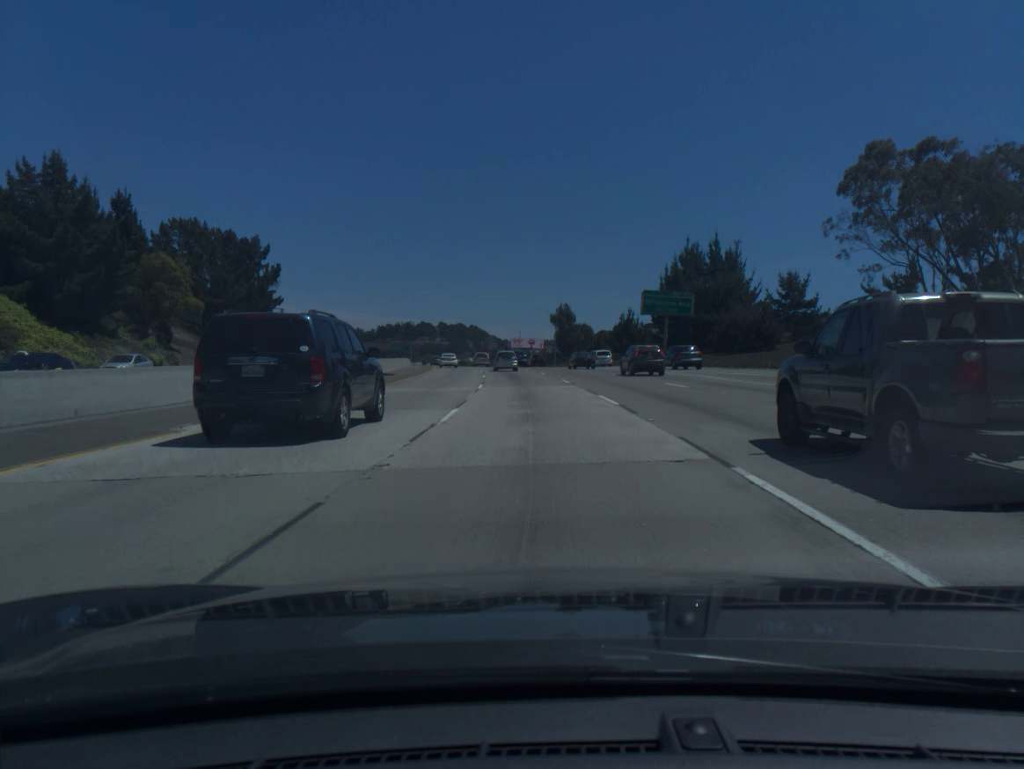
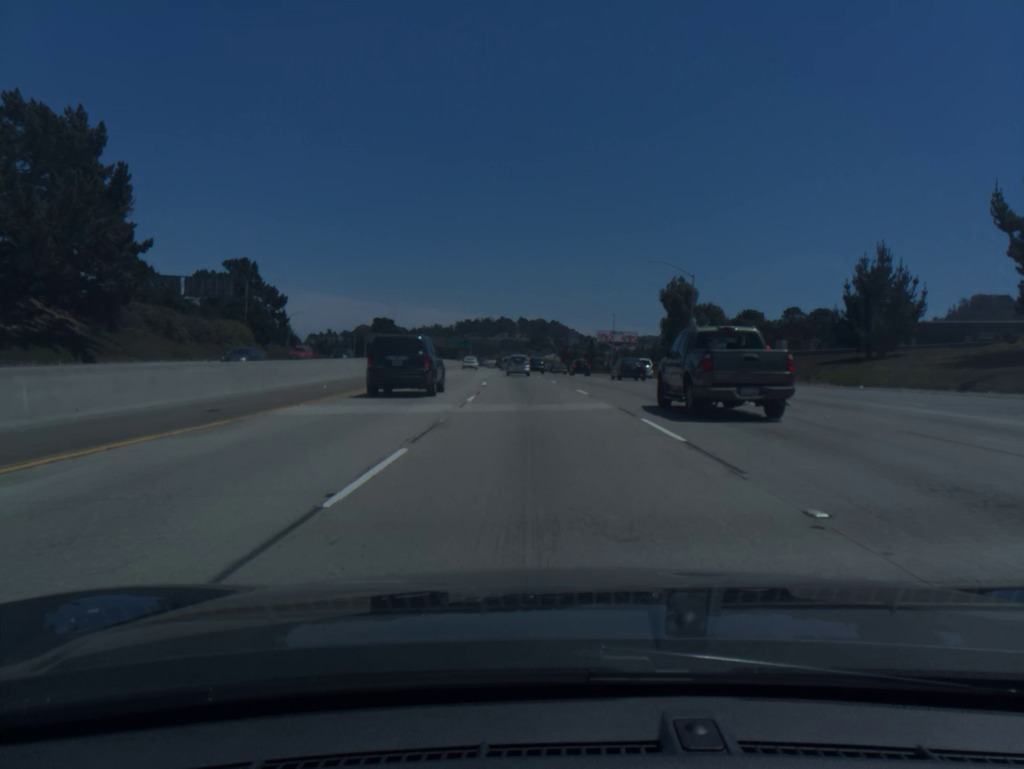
(-3.5, +65.9) m; -6°
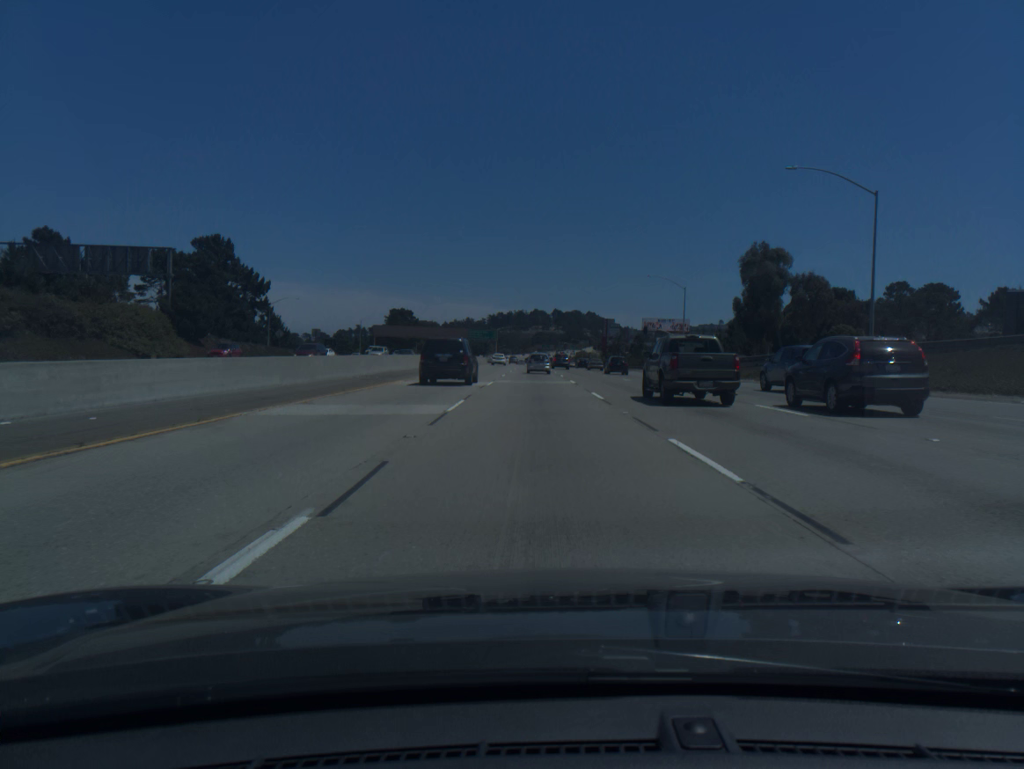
(-0.7, +32.5) m; -2°
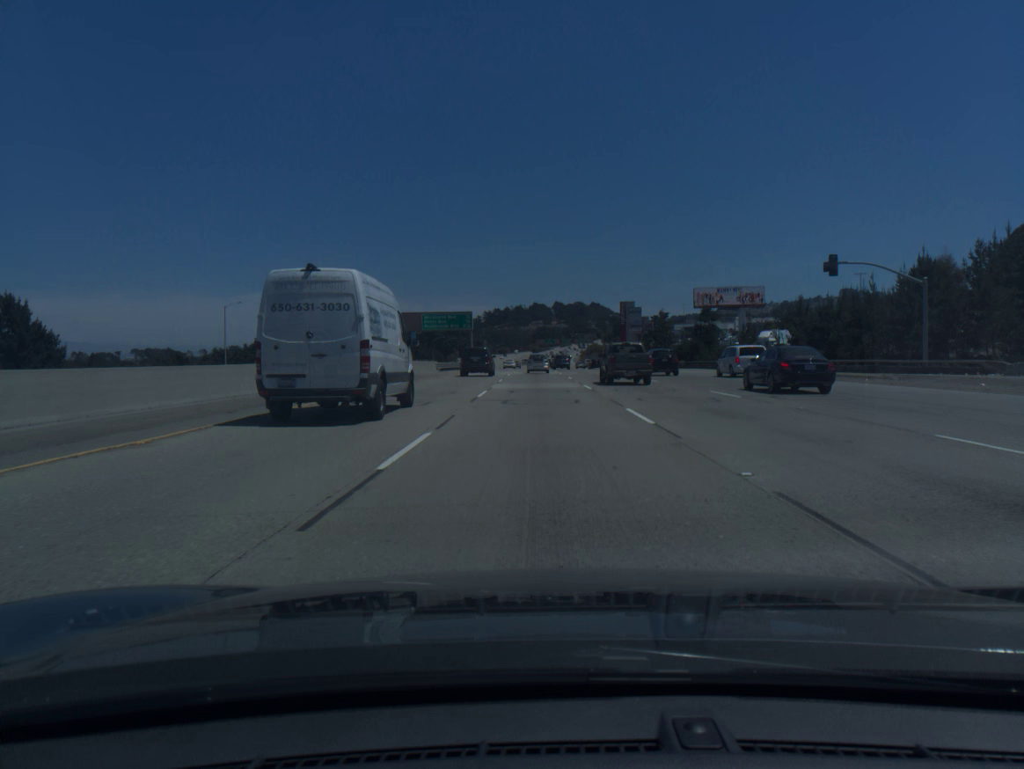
(-1.1, +81.5) m; 0°
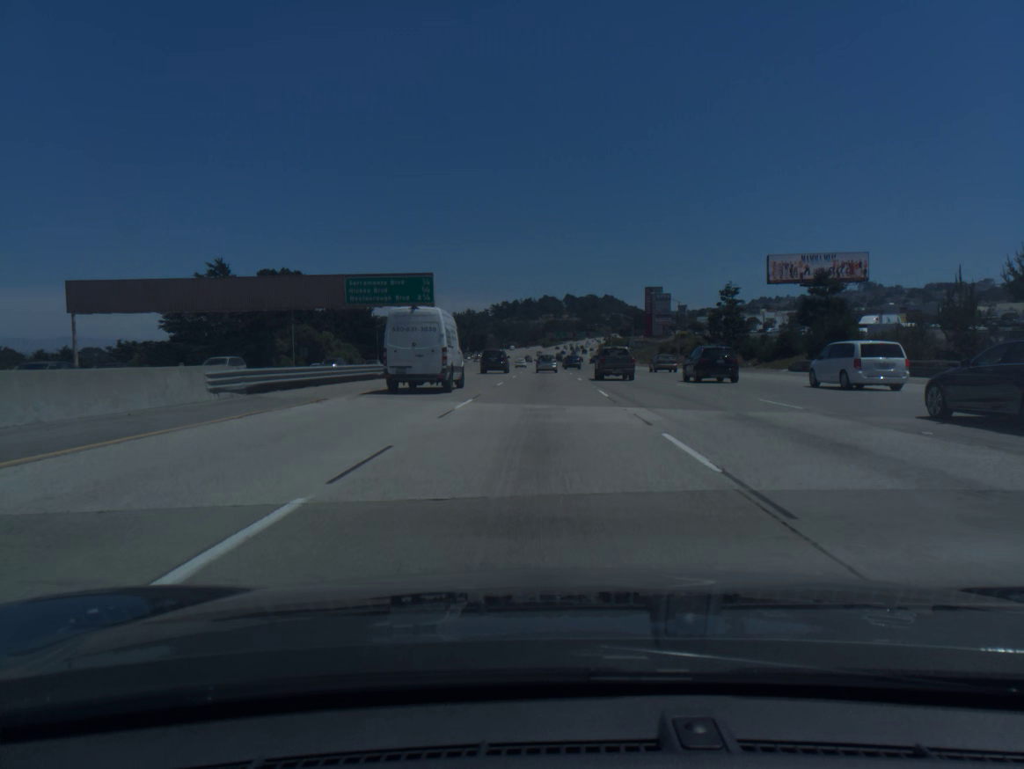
(-0.2, +49.3) m; -1°
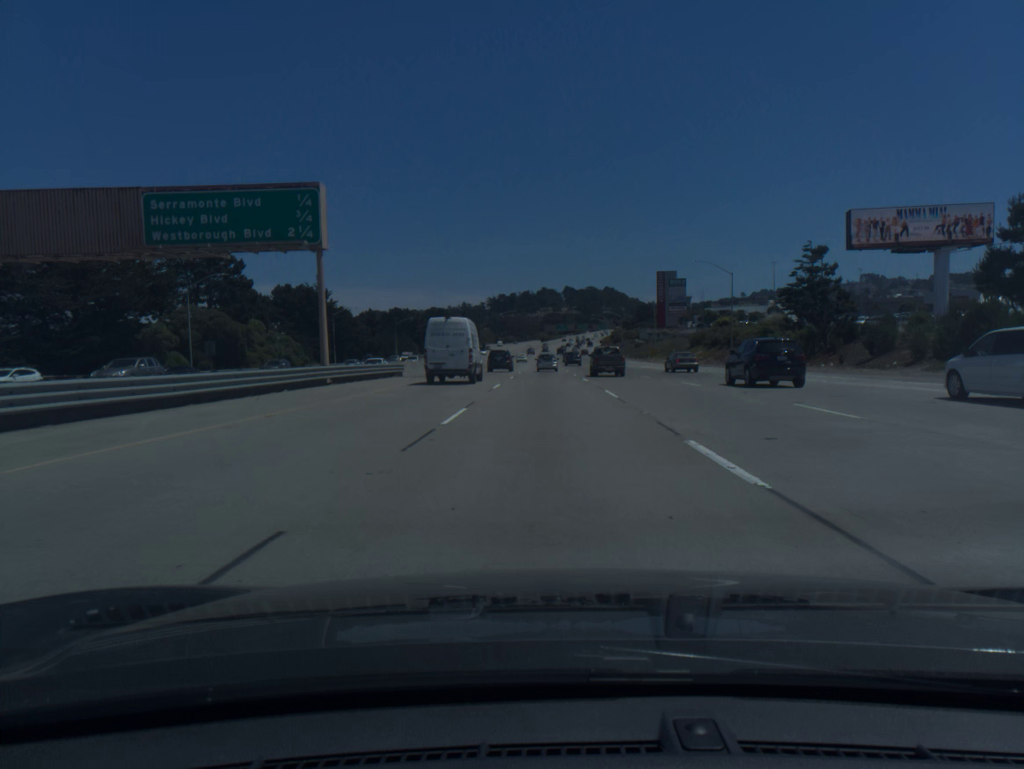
(0.0, +33.1) m; 0°
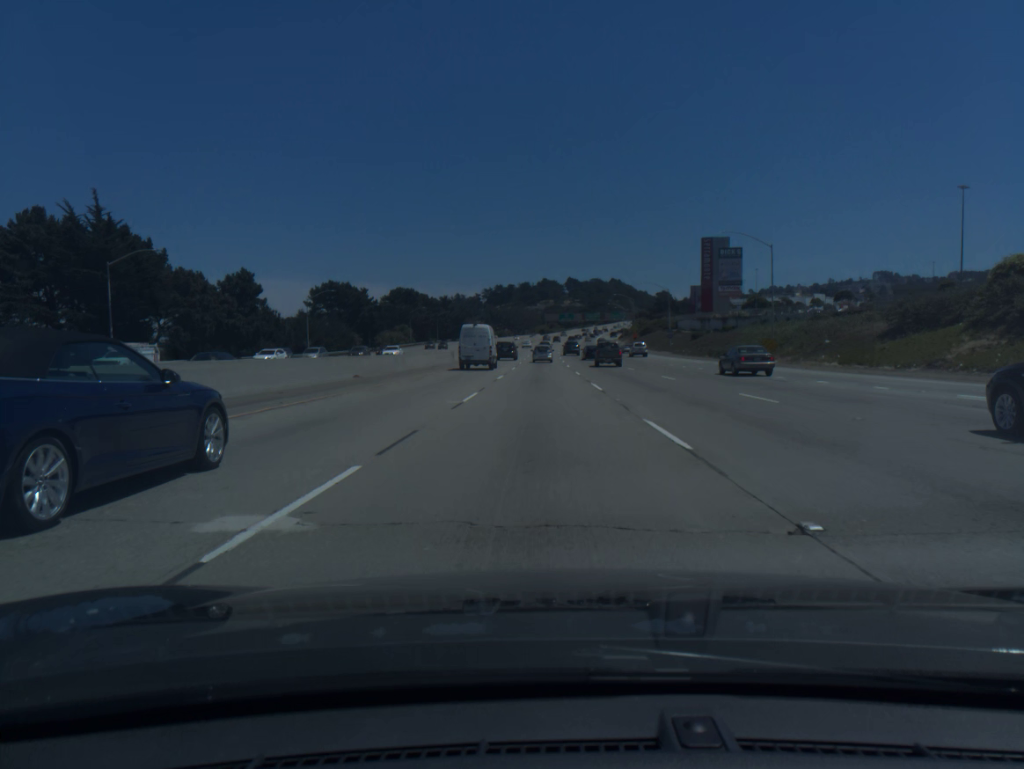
(+0.2, +67.3) m; 0°
